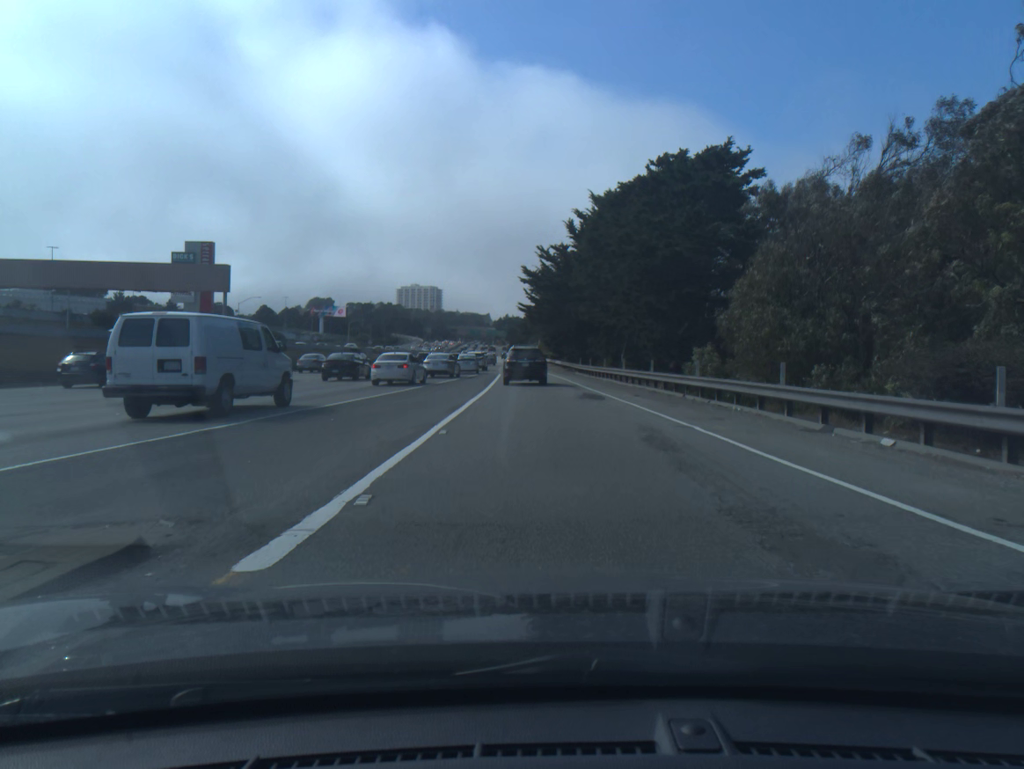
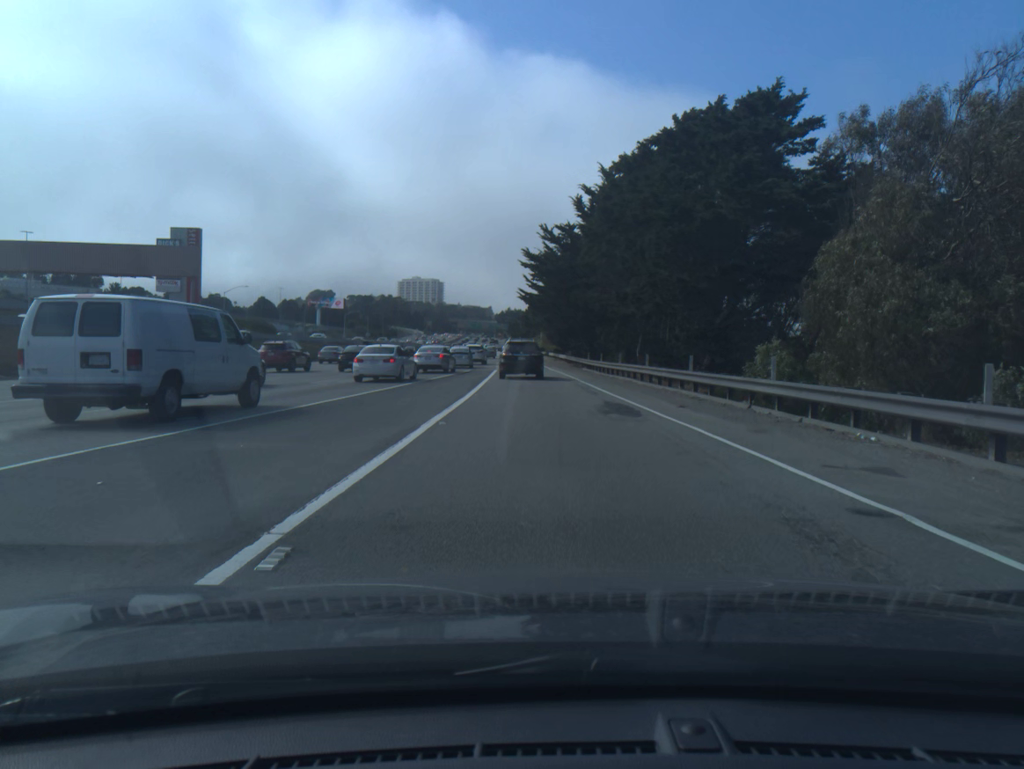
(0.0, +7.9) m; 0°
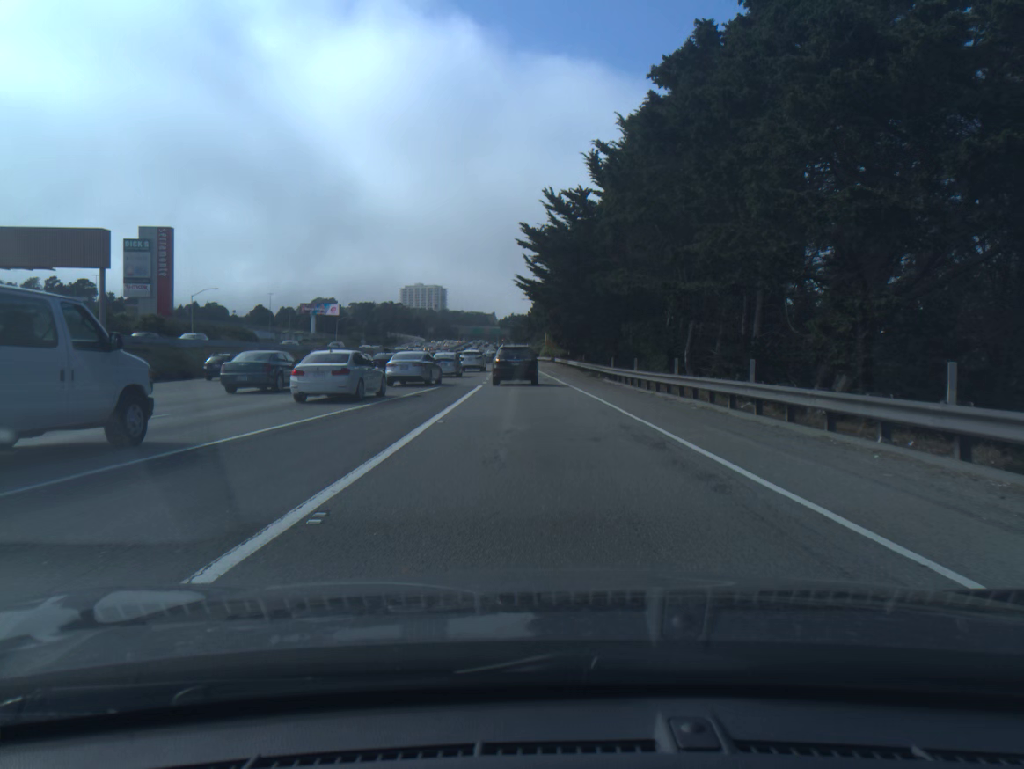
(0.0, +15.6) m; 0°
